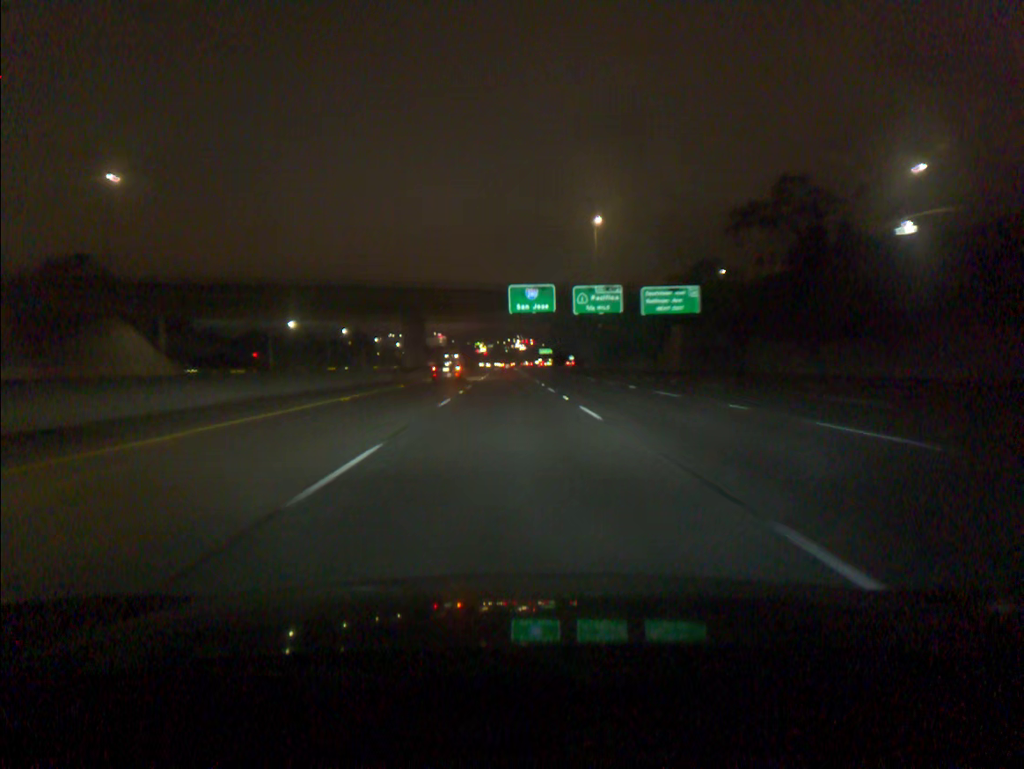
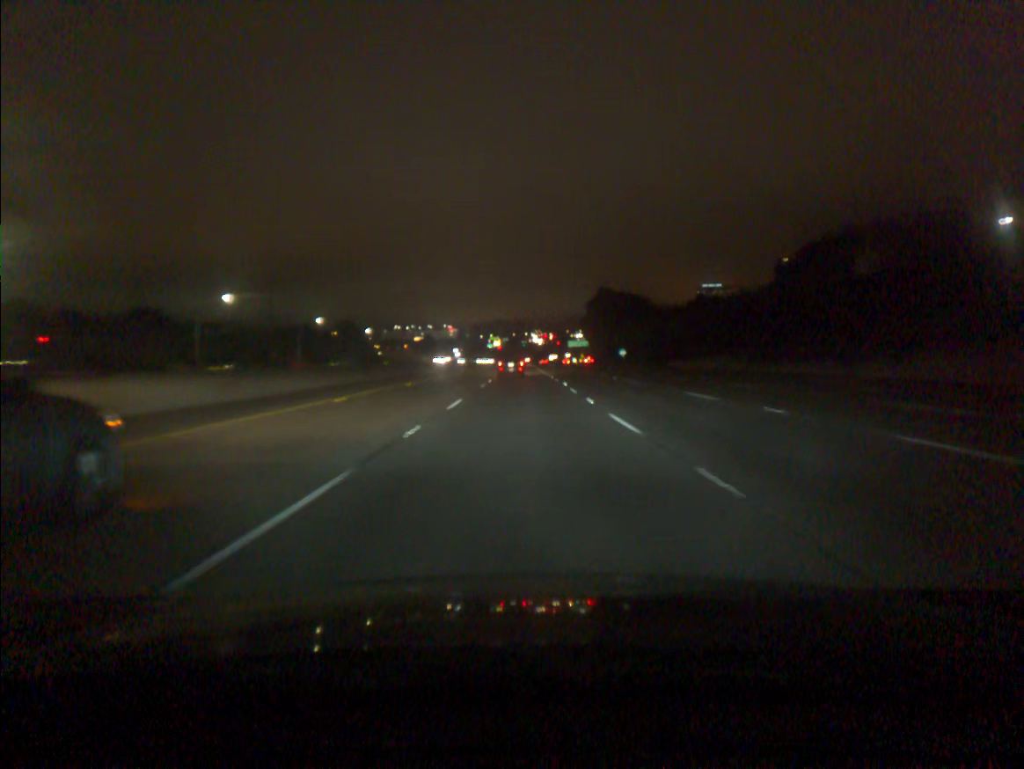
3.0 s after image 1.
(-1.7, +91.0) m; -1°
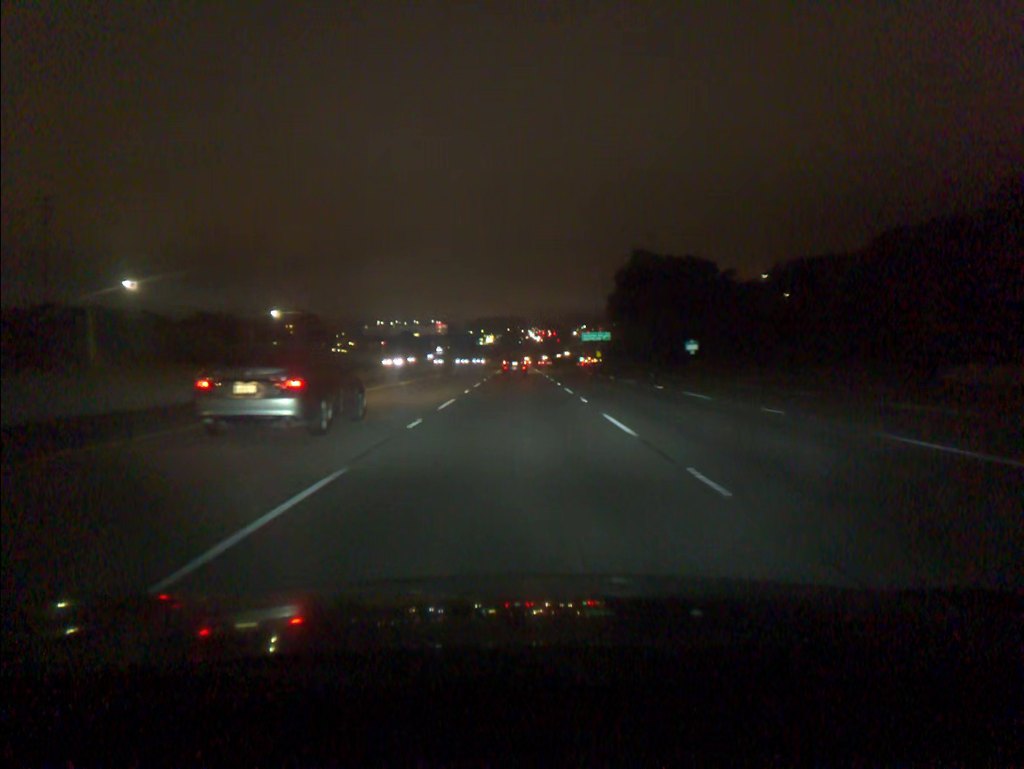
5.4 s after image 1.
(+0.5, +73.2) m; 0°
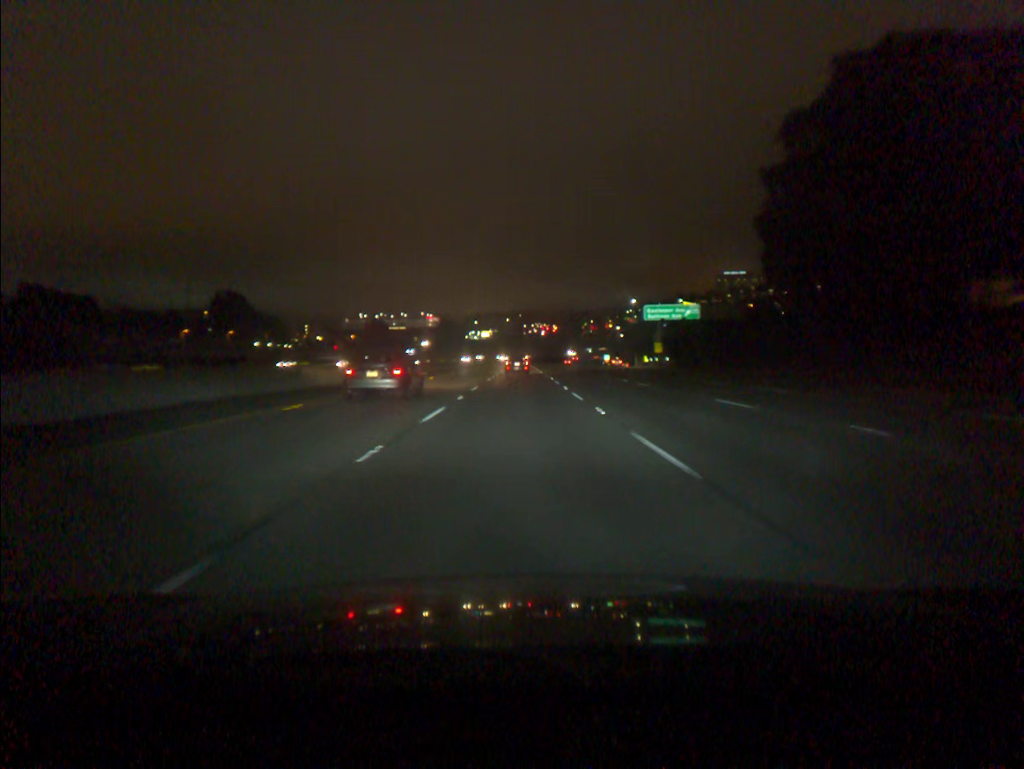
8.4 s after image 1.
(0.0, +91.7) m; 0°
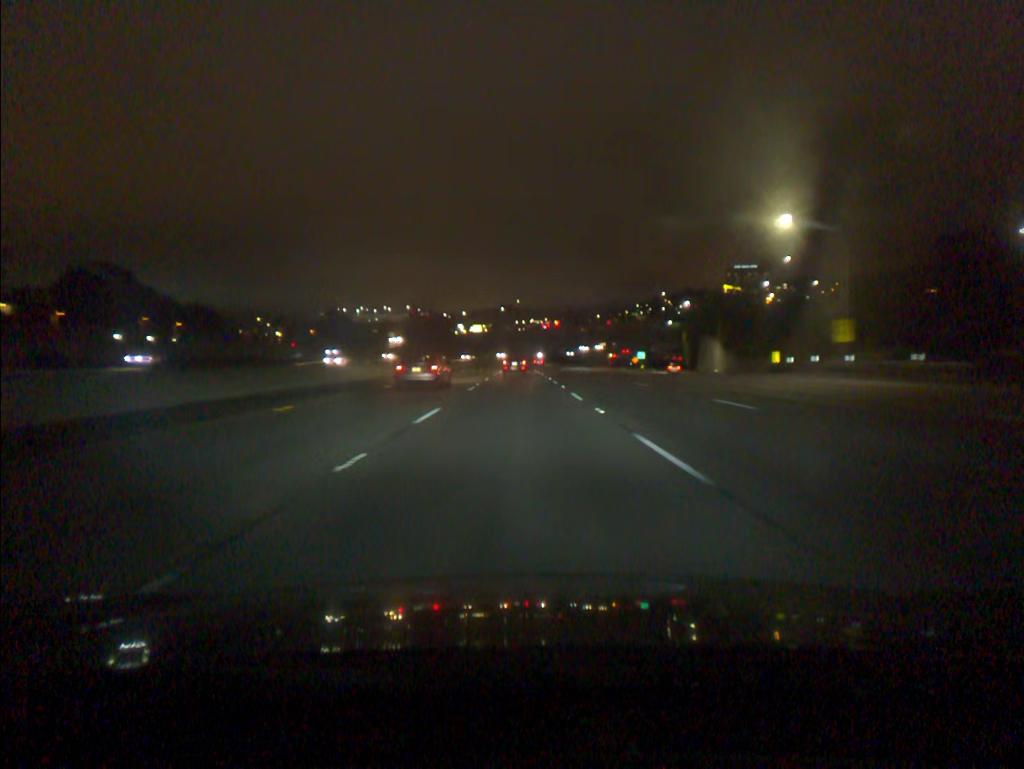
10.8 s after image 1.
(+0.2, +73.5) m; 0°
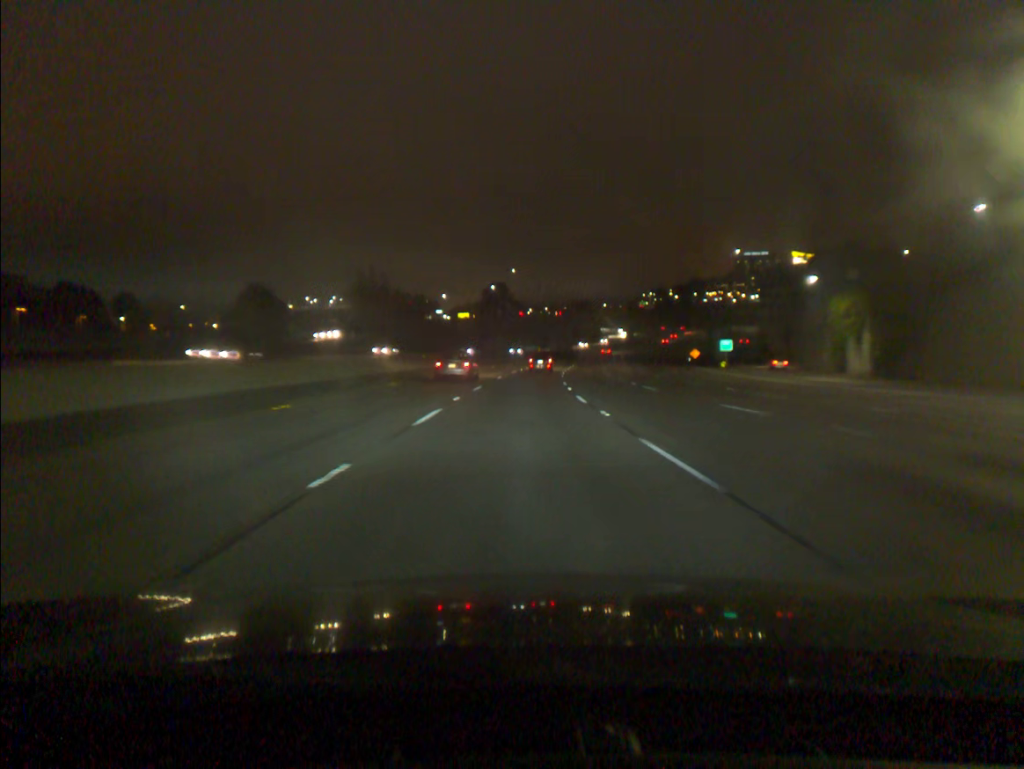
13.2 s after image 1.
(-0.2, +73.4) m; 0°
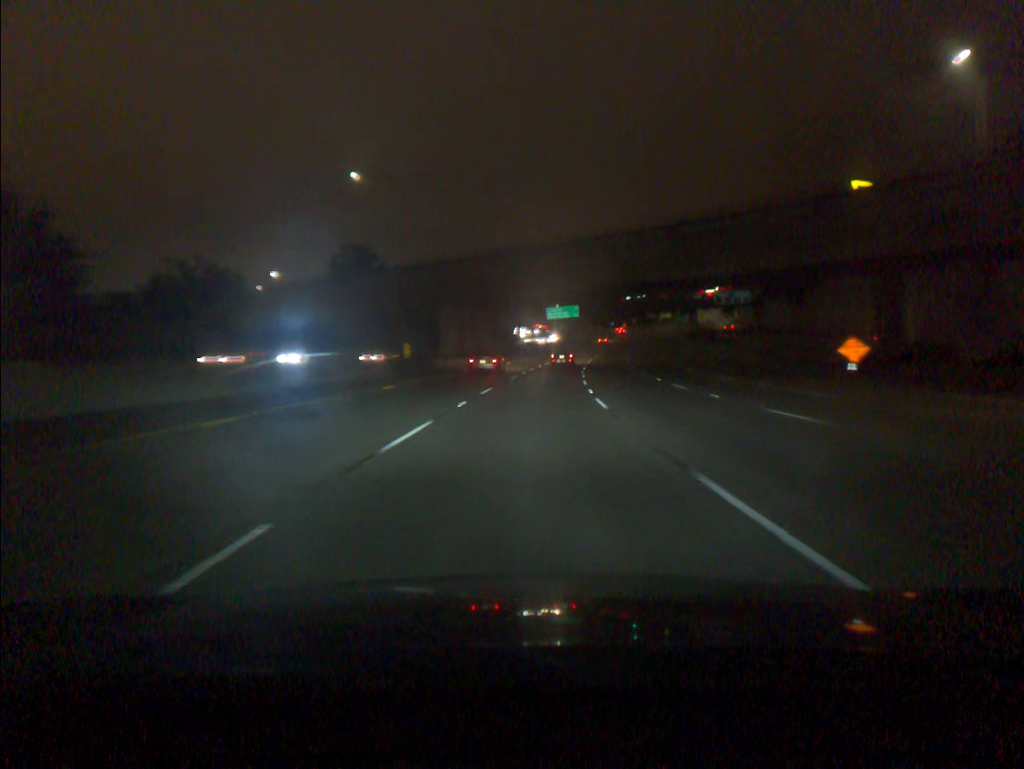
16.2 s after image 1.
(+4.6, +91.5) m; +7°
